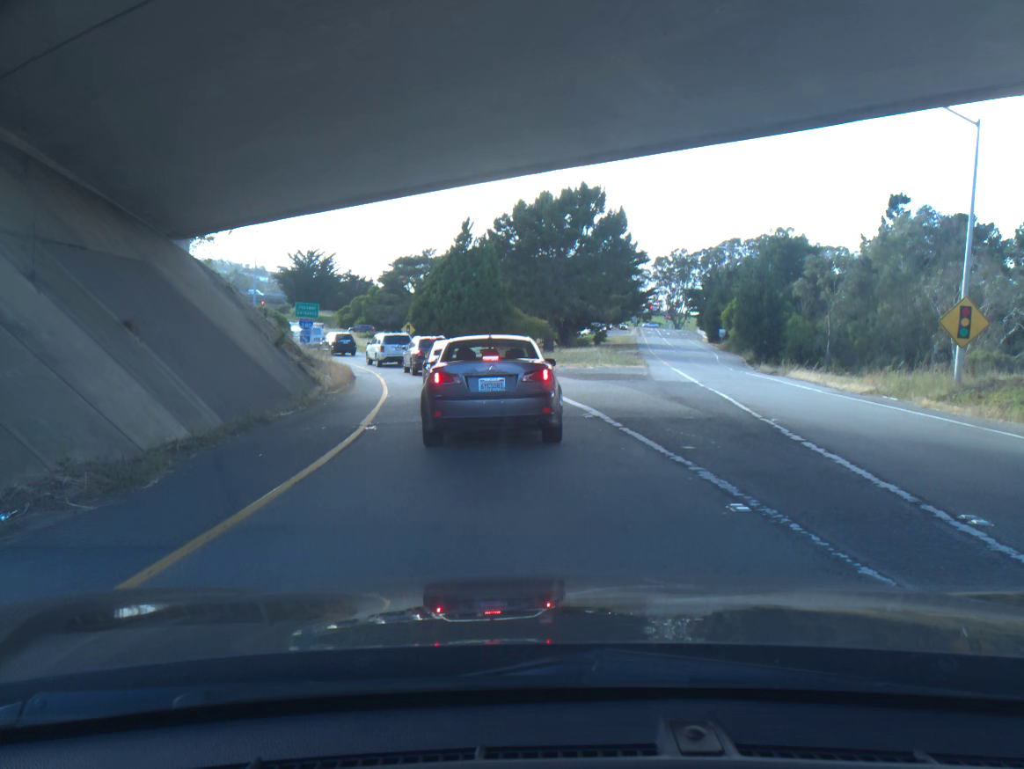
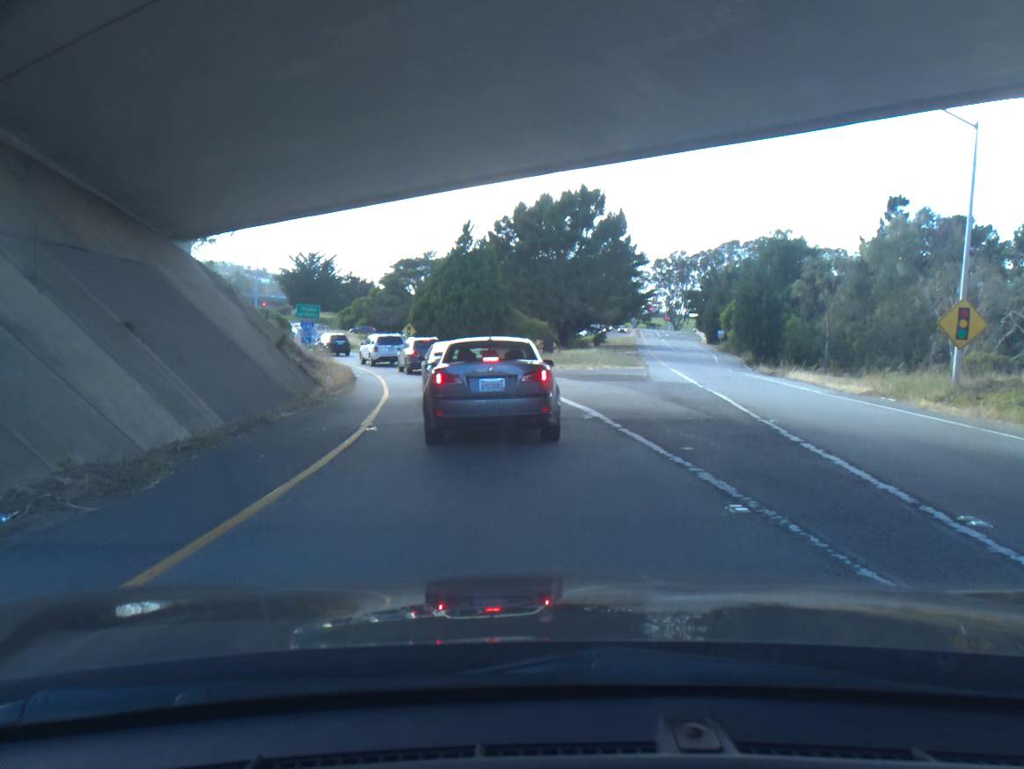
(0.0, 0.0) m; 0°
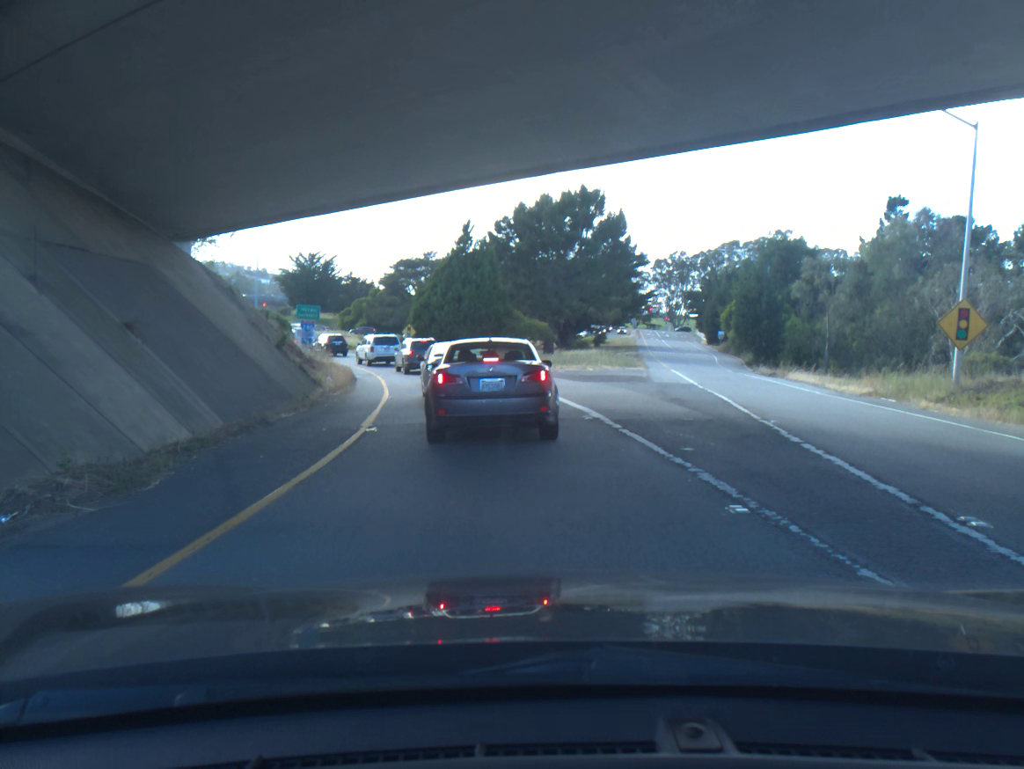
(0.0, 0.0) m; 0°
